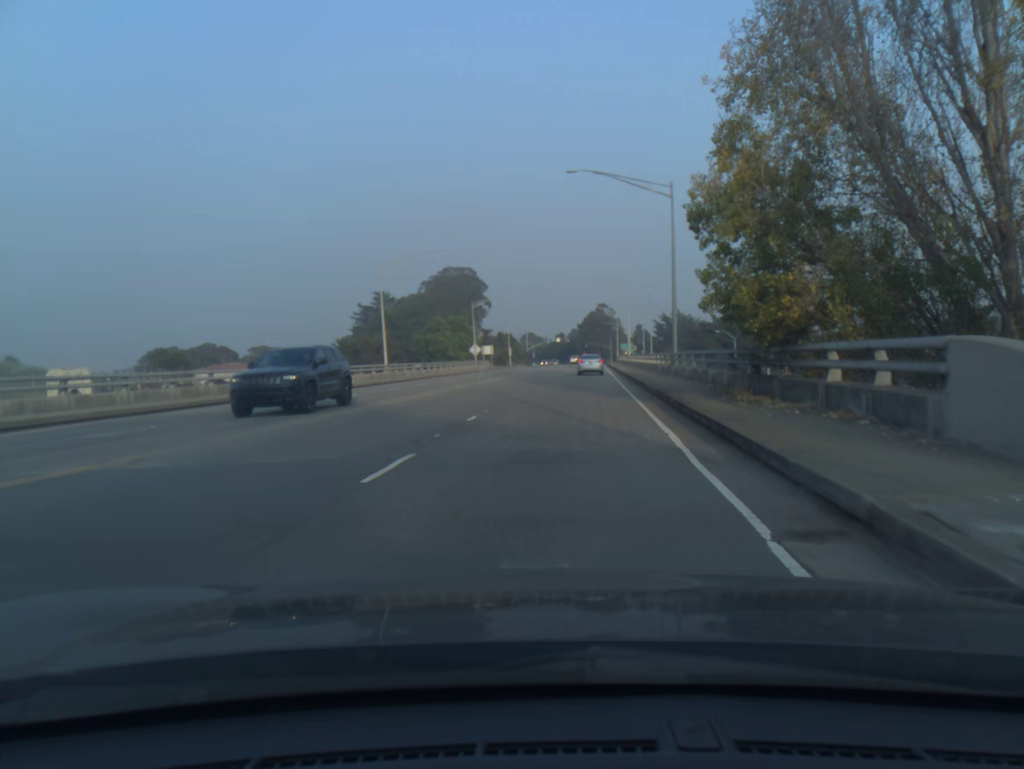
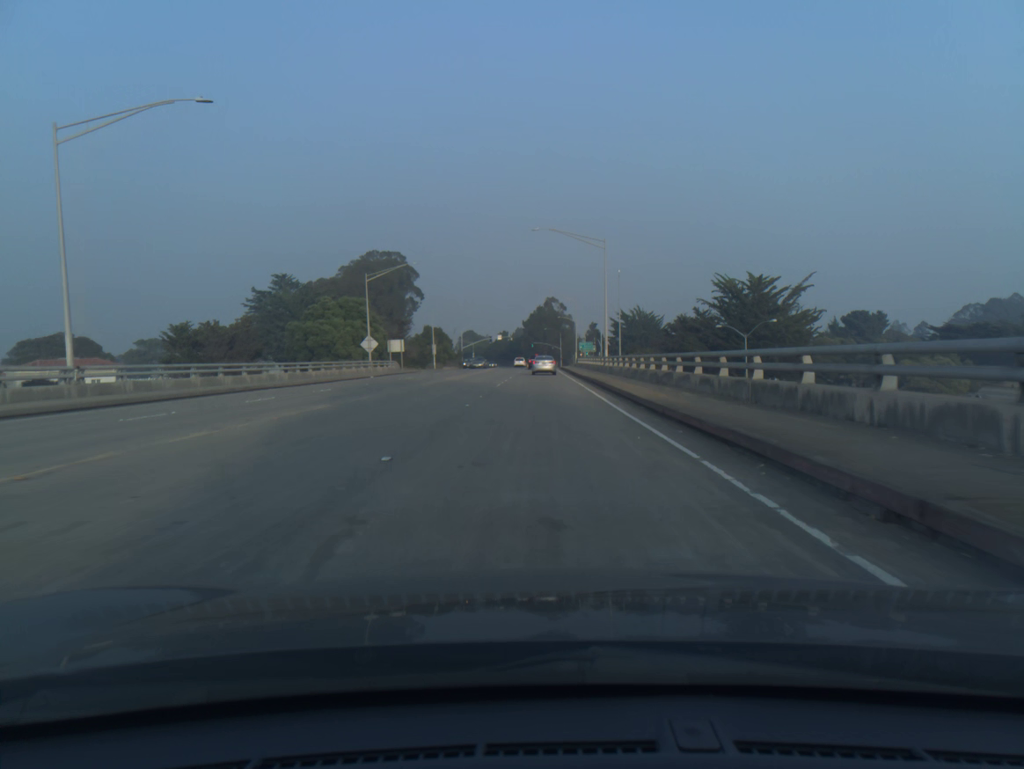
(+1.4, +33.6) m; +4°
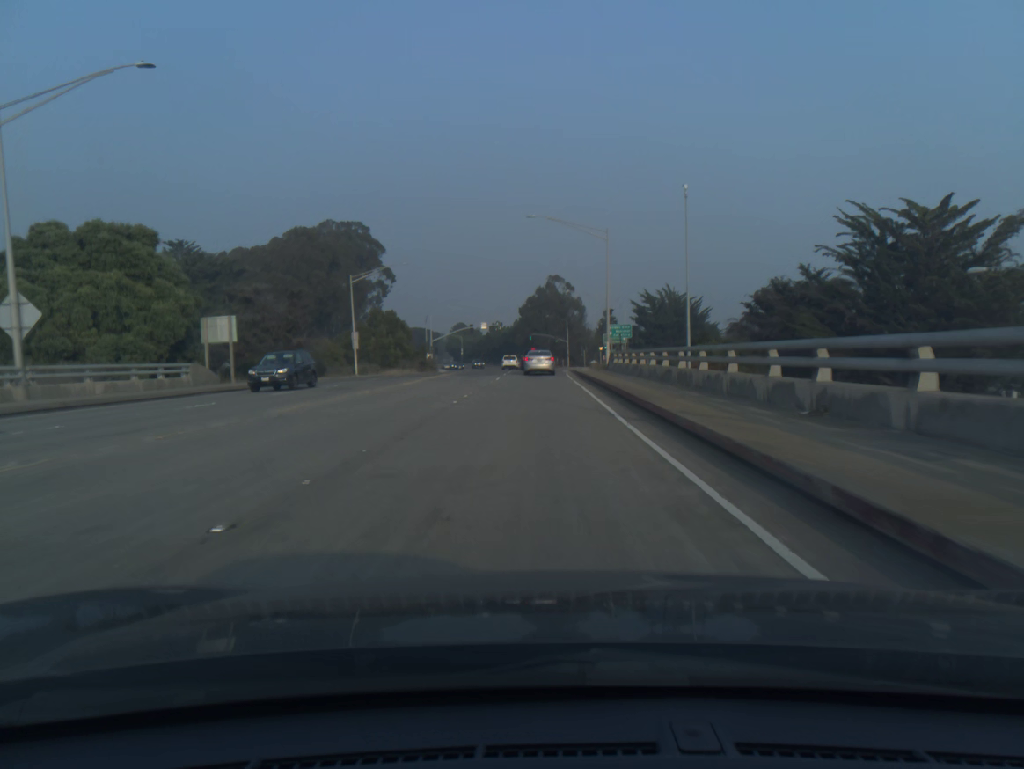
(+0.4, +47.7) m; 0°
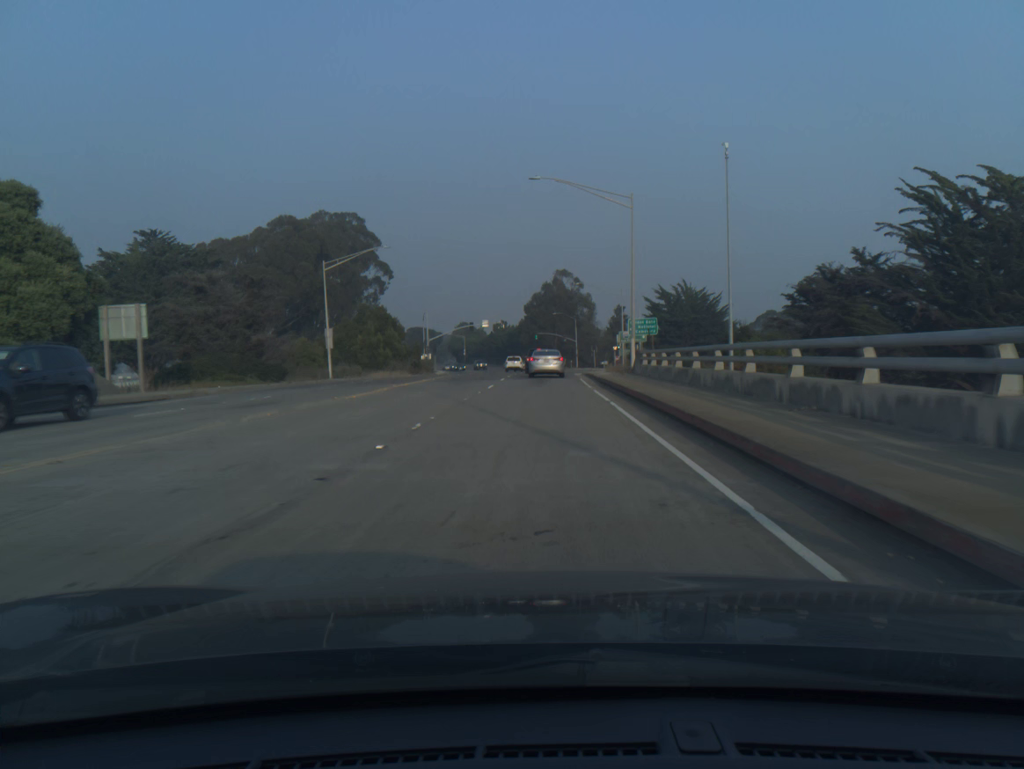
(0.0, +9.7) m; 0°
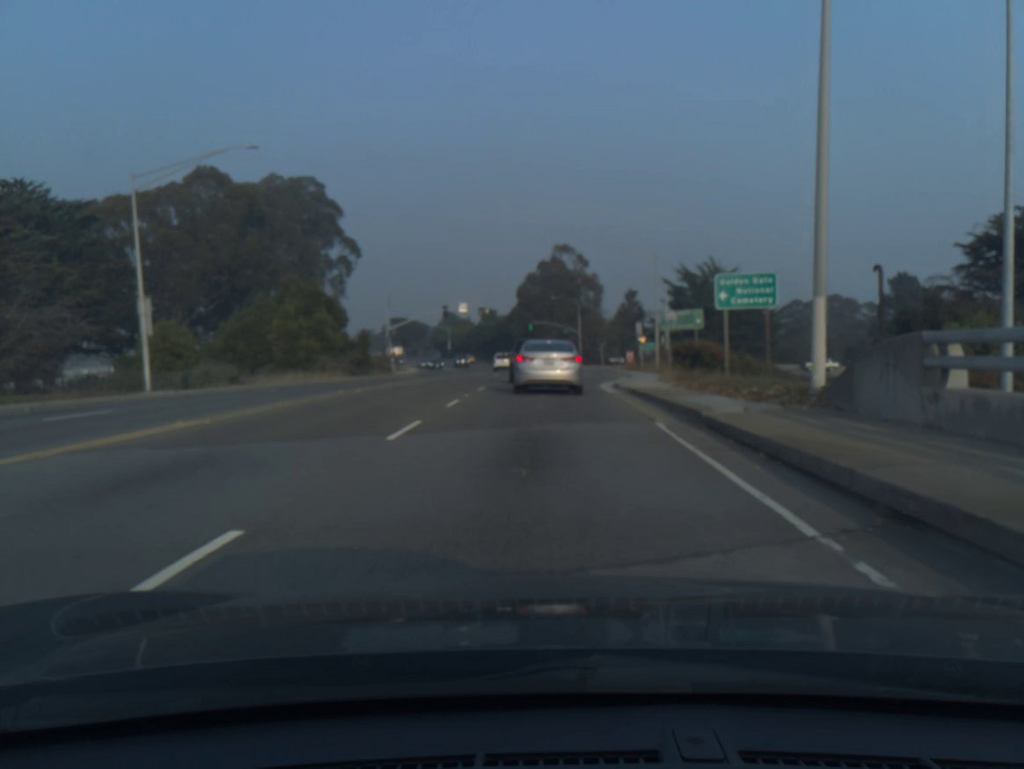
(0.0, +26.0) m; 0°
